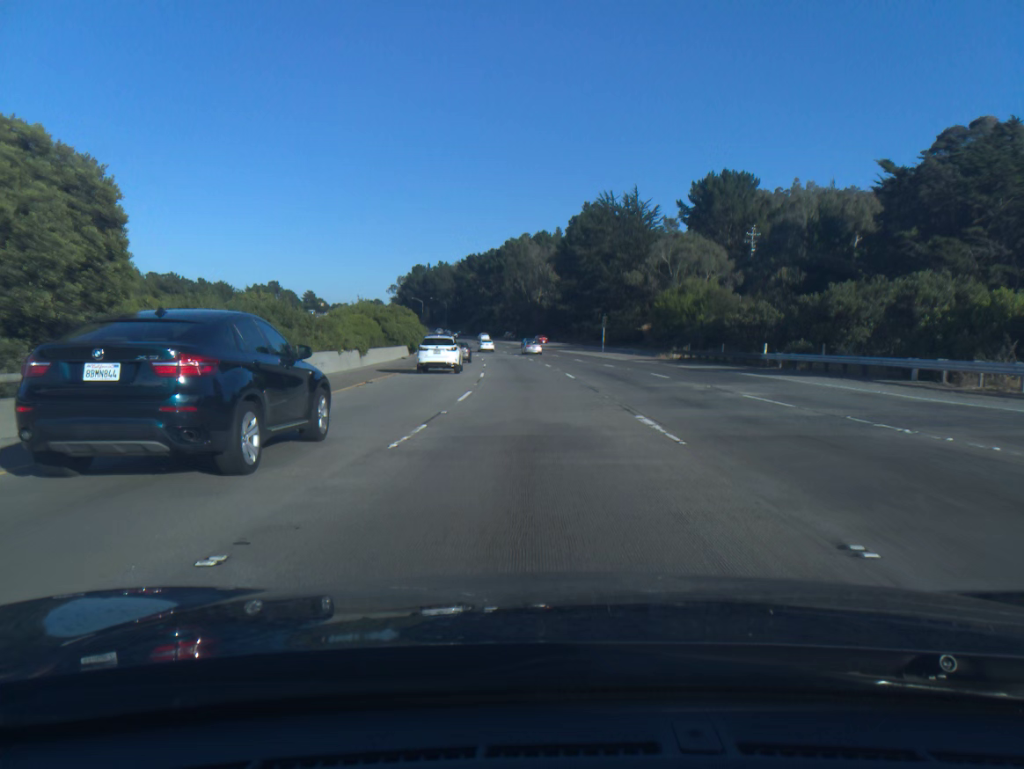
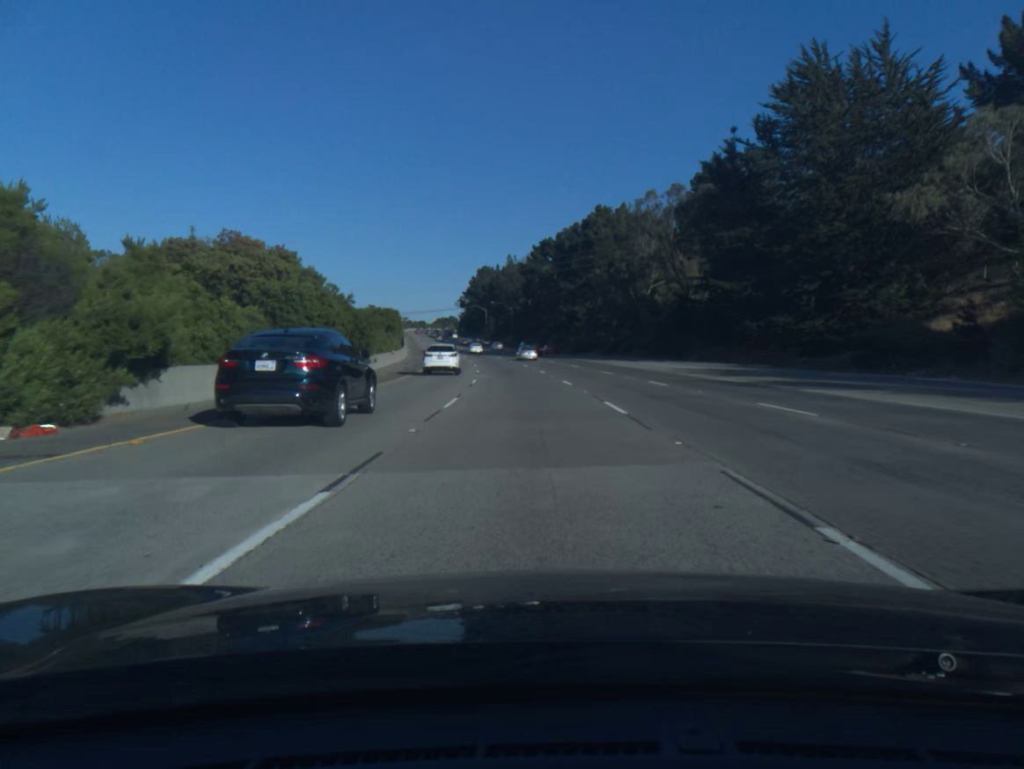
(-3.9, +72.8) m; -6°
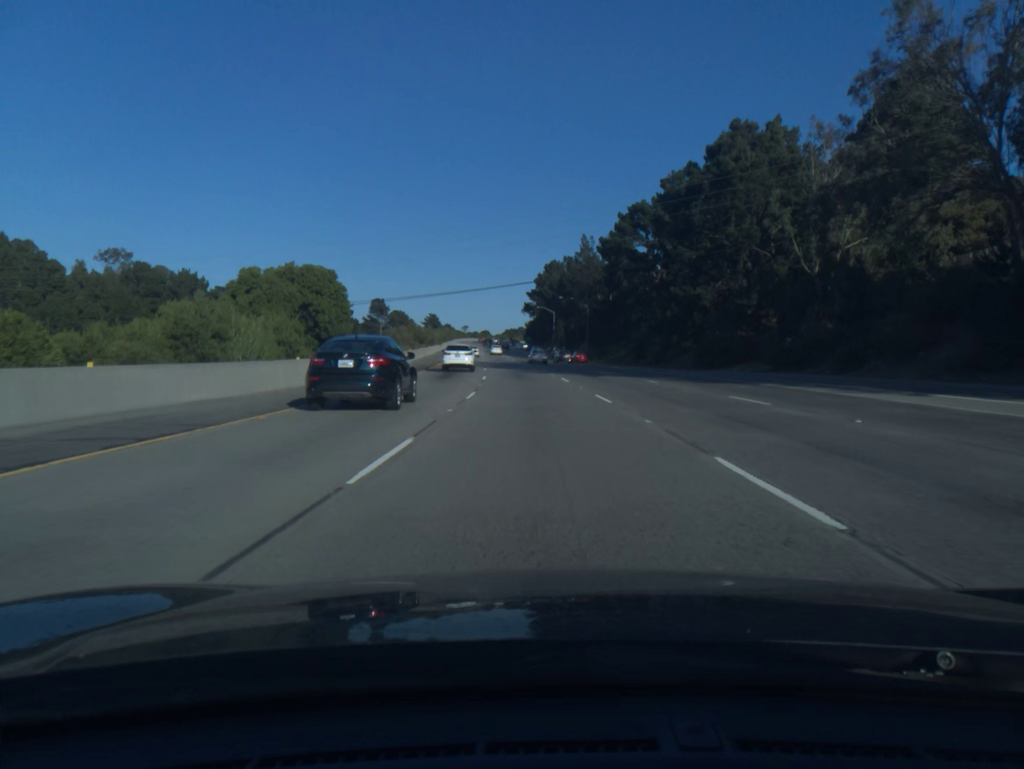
(-2.6, +54.1) m; -5°
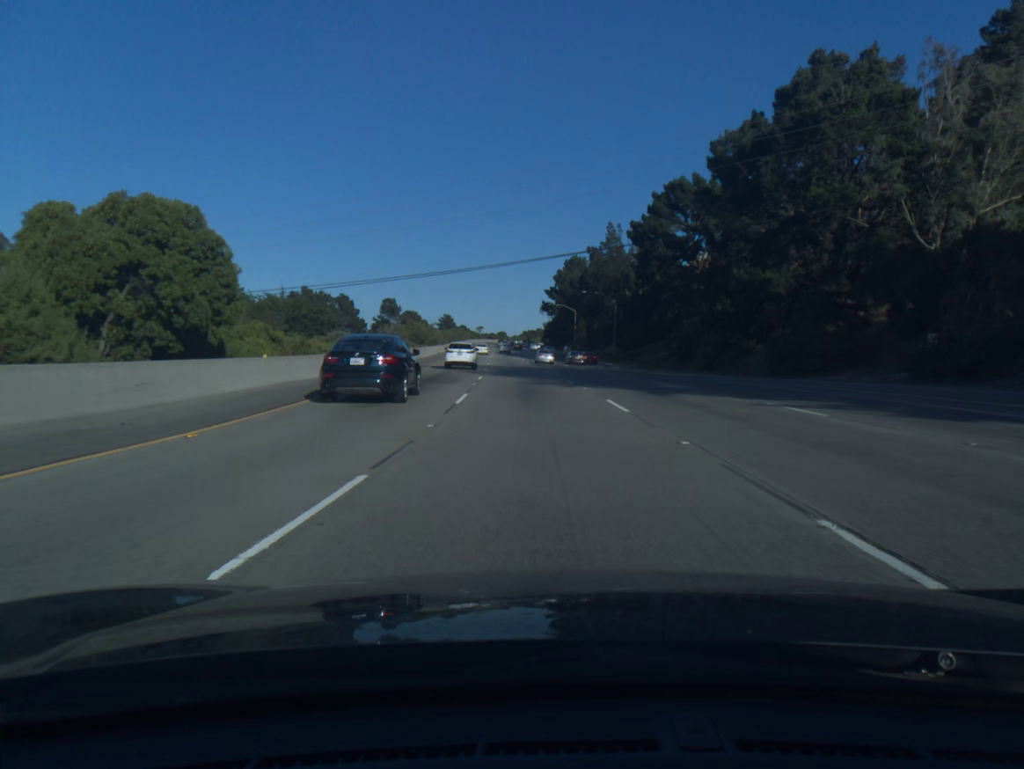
(-0.2, +18.0) m; -1°
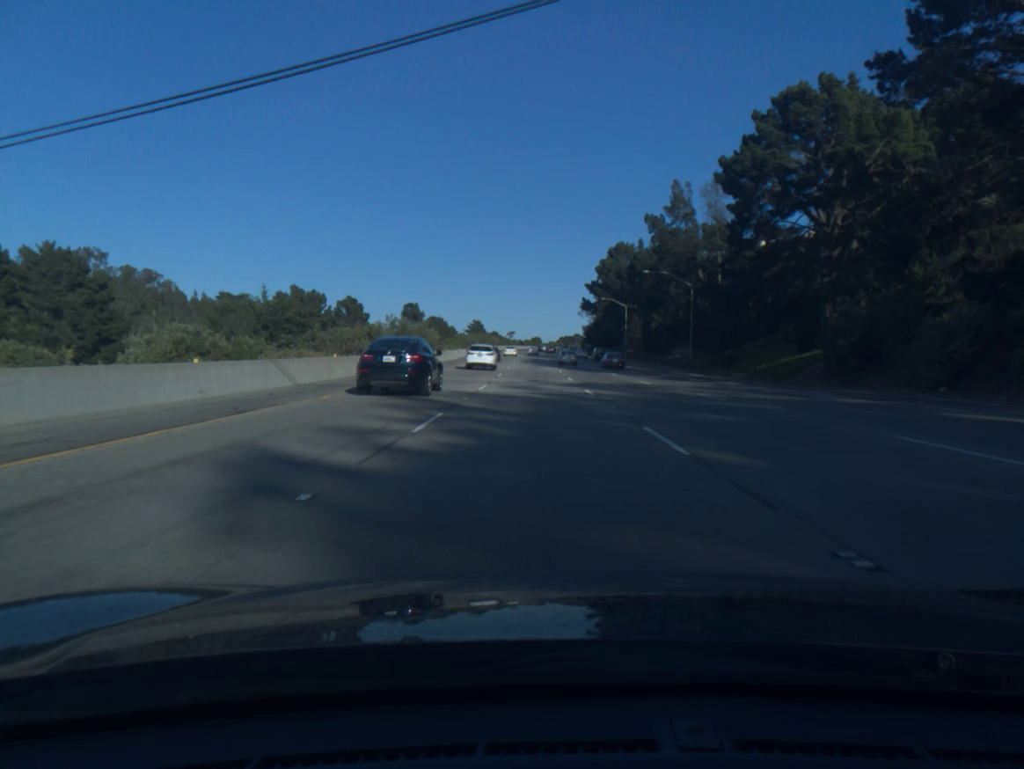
(-0.8, +35.9) m; -3°
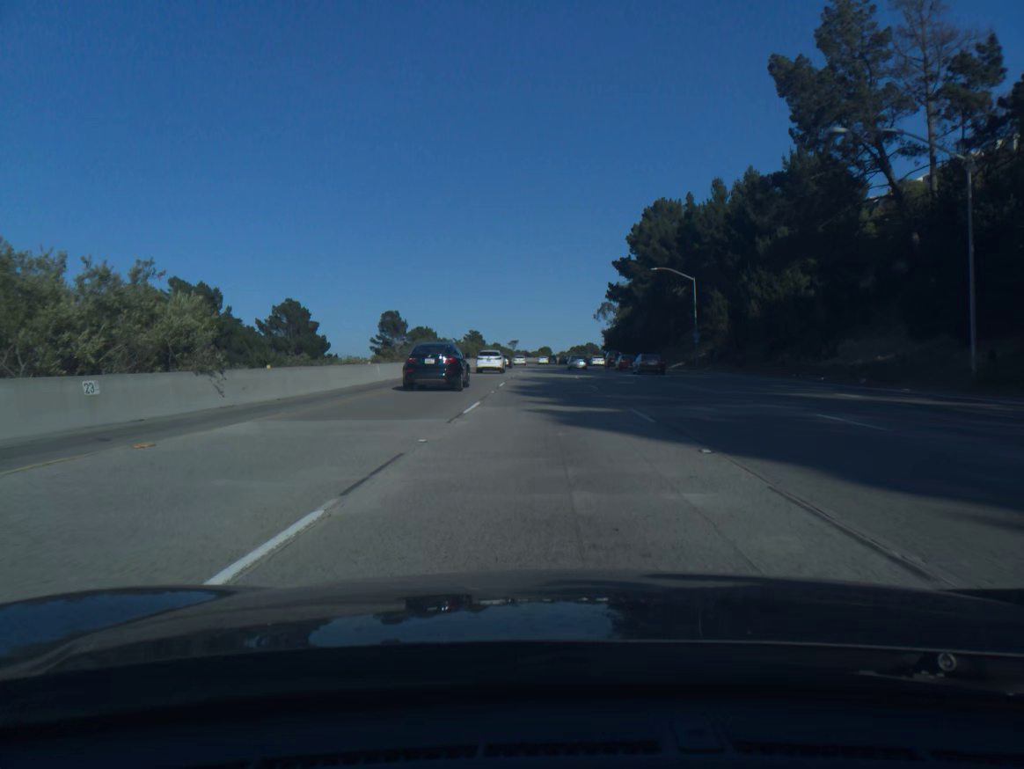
(-0.8, +53.6) m; -1°
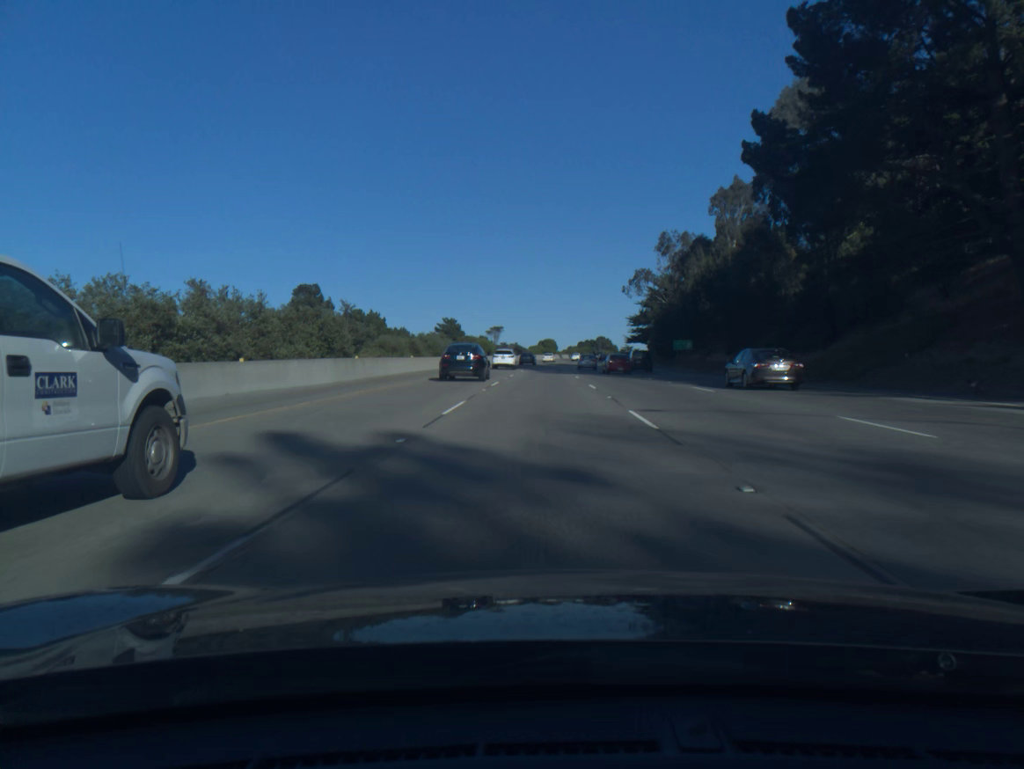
(+0.2, +89.4) m; 0°
